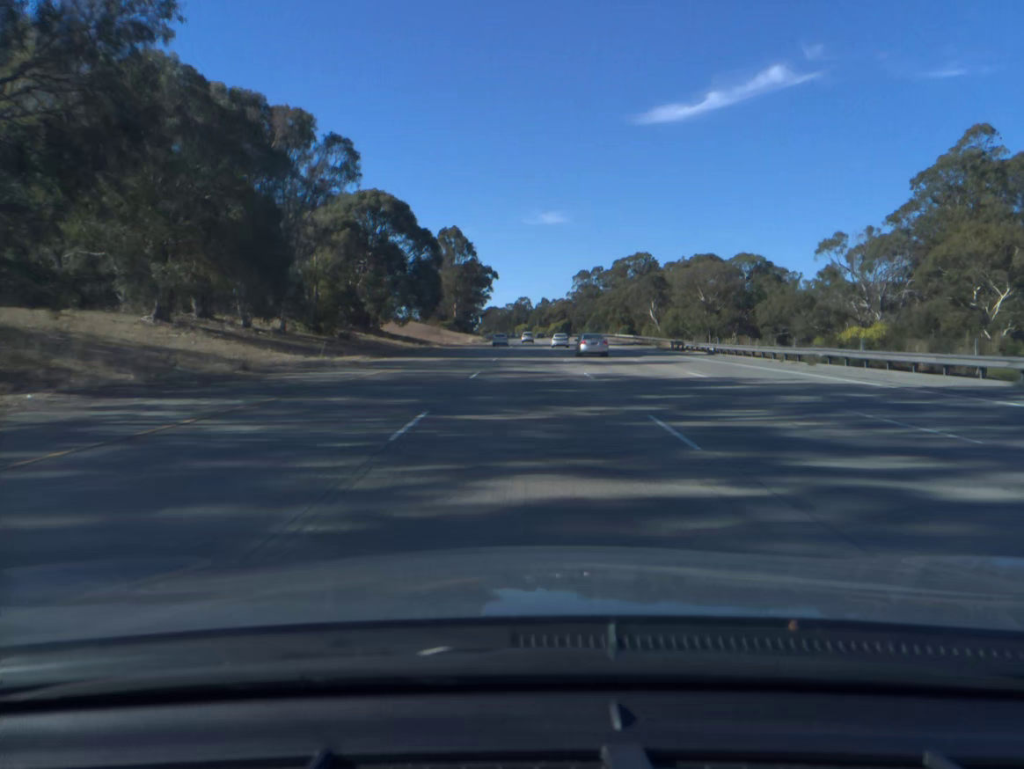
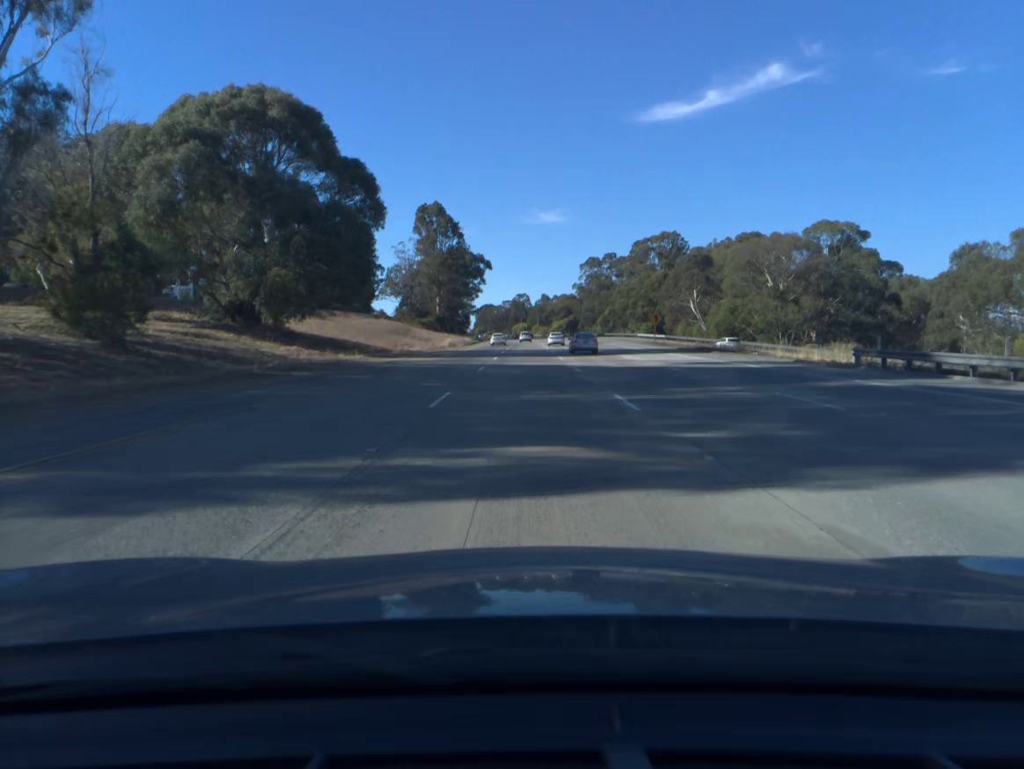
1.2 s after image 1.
(0.0, +39.6) m; 0°
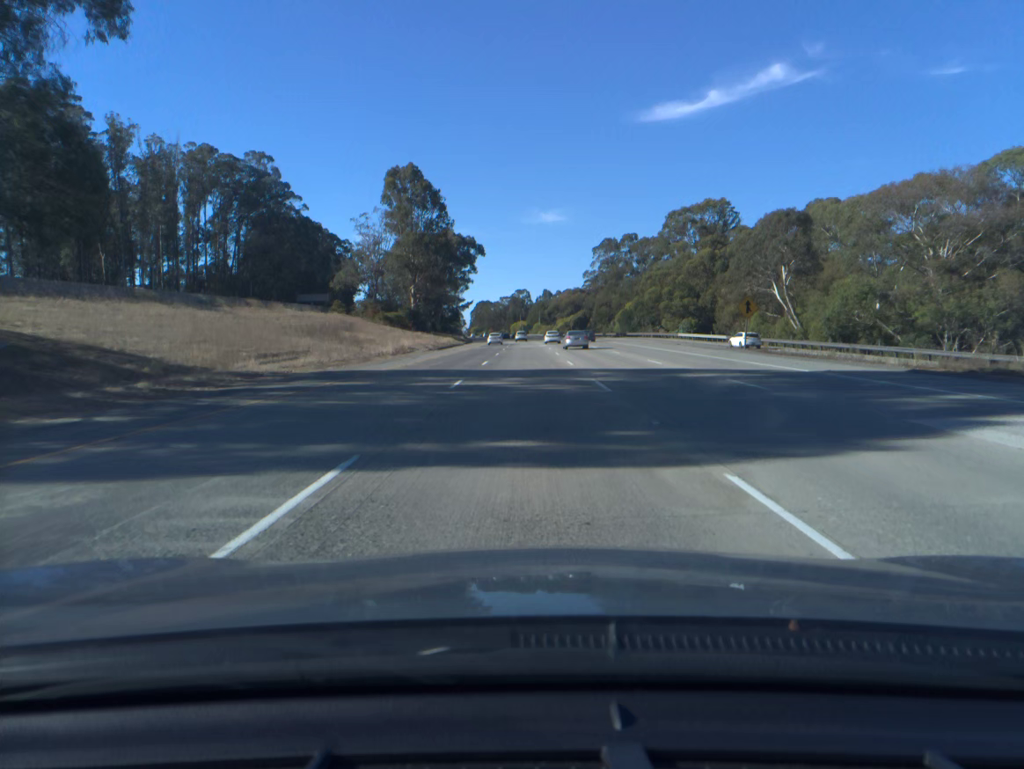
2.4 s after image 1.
(0.0, +39.6) m; 0°
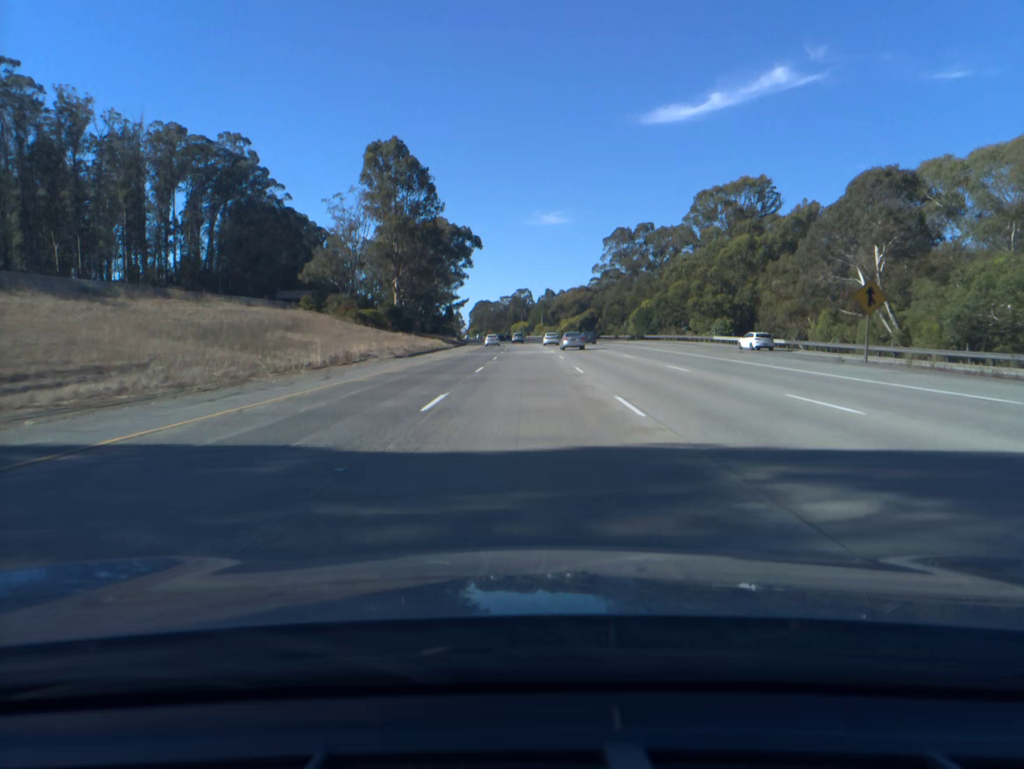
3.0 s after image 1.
(0.0, +19.8) m; 0°
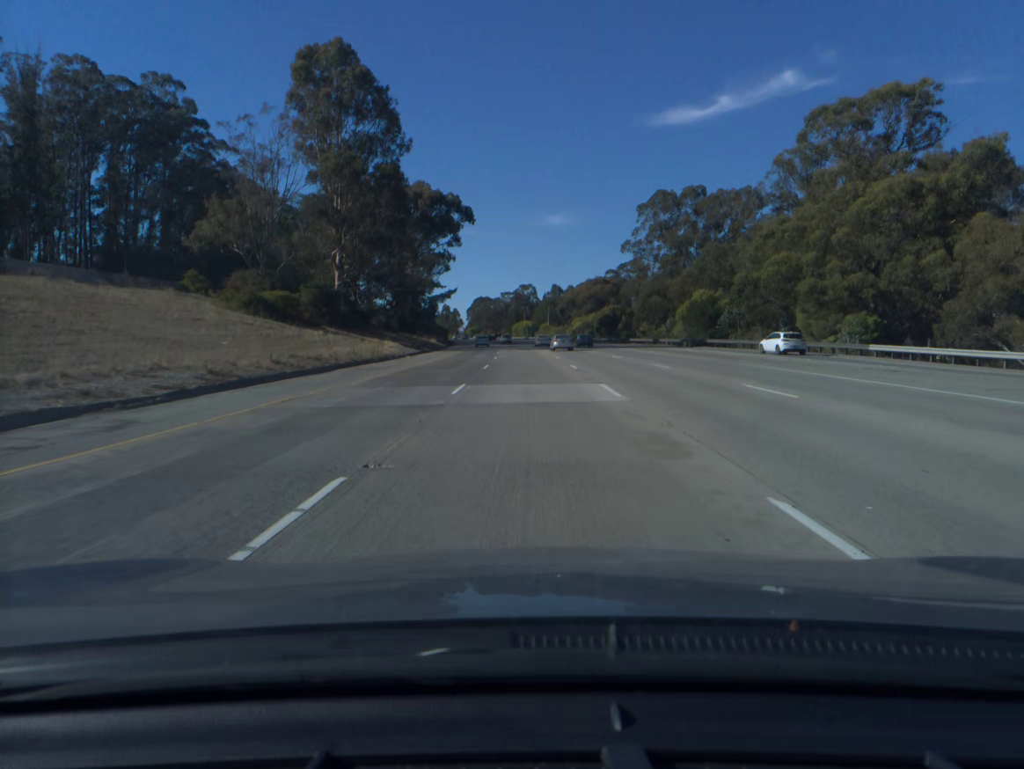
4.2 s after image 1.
(-0.1, +39.7) m; 0°
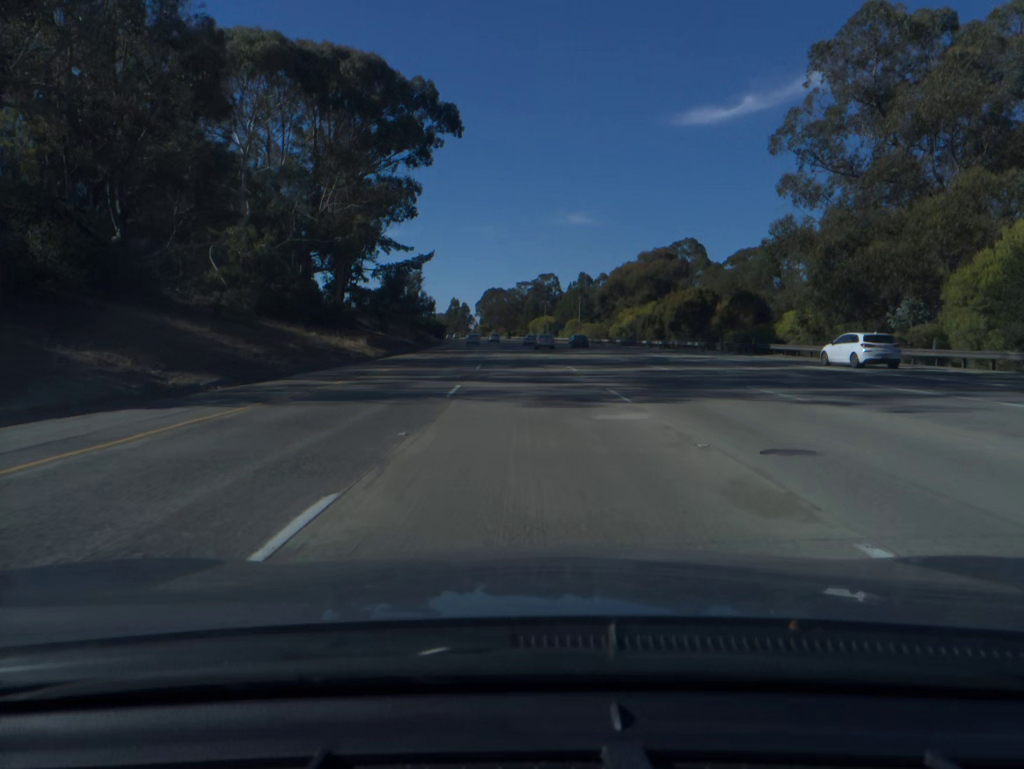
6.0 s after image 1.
(-0.5, +59.6) m; -1°
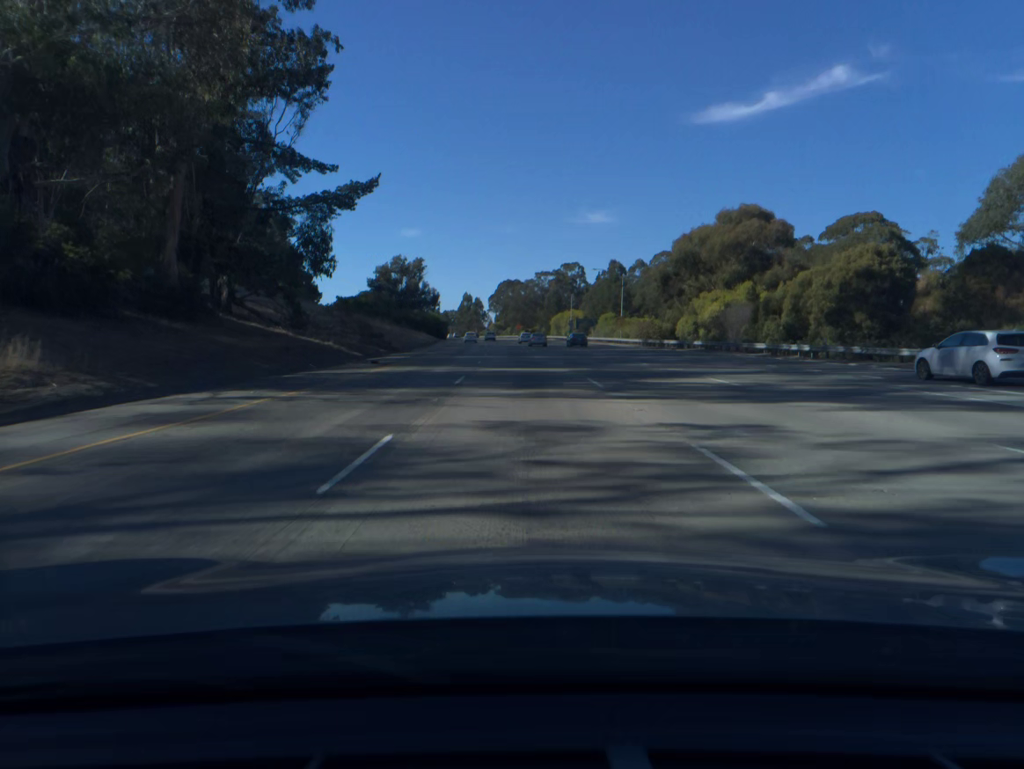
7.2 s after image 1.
(-0.5, +39.8) m; -1°
